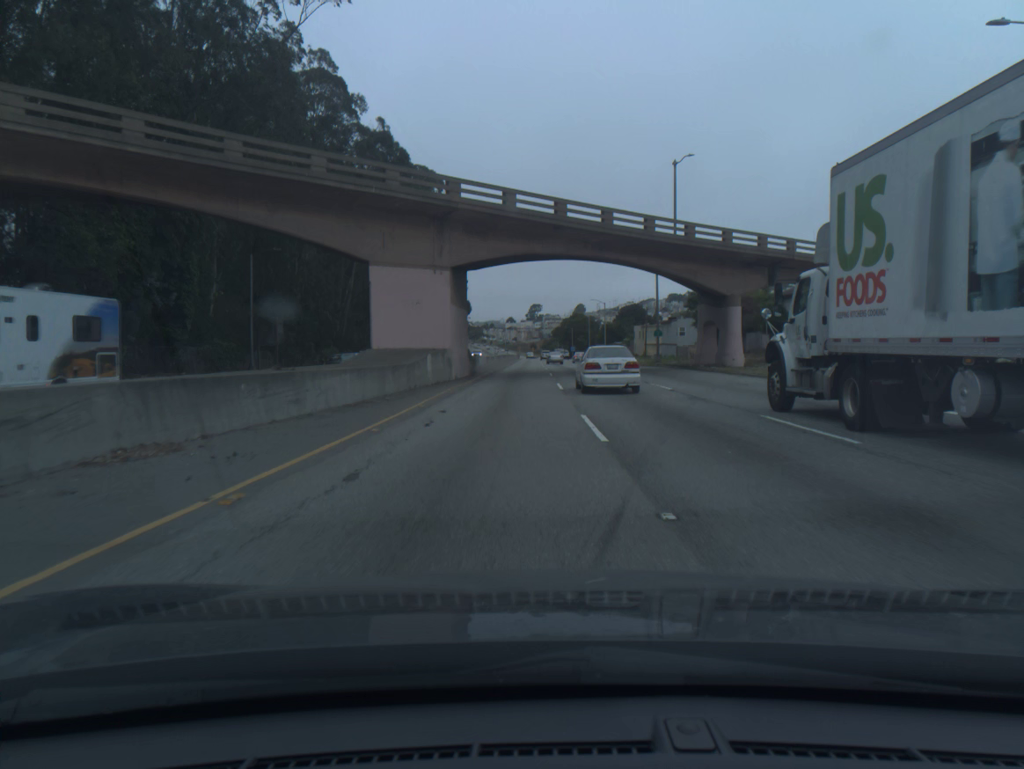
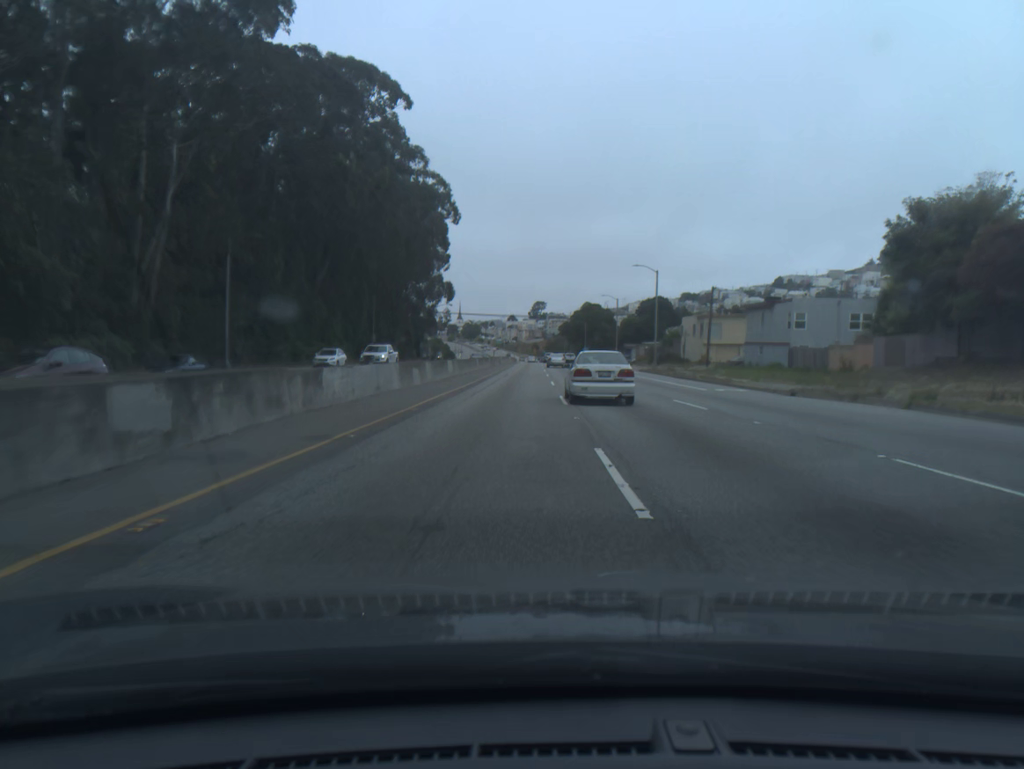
(-0.3, +49.4) m; 0°
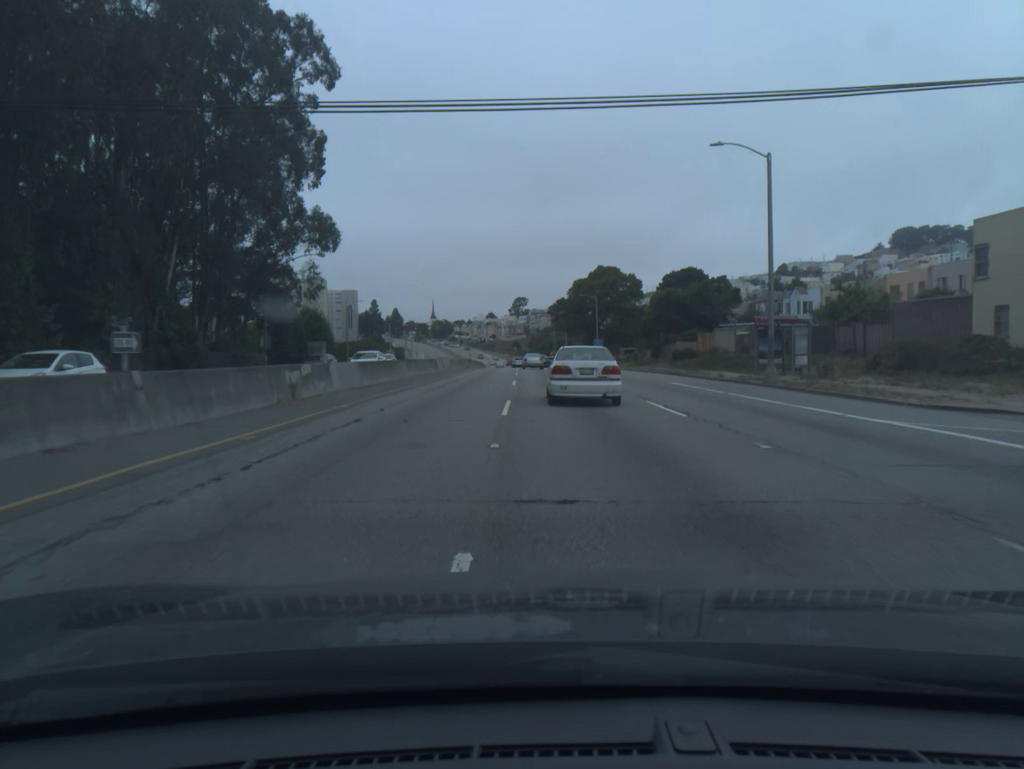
(+1.0, +79.0) m; +1°
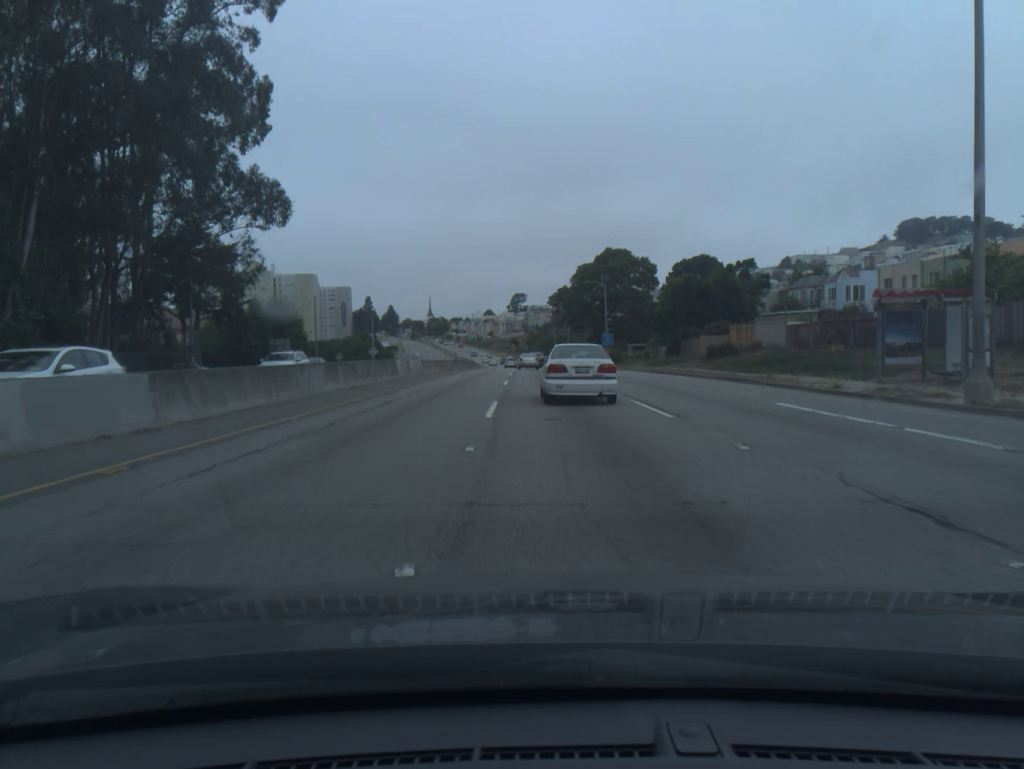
(0.0, +15.1) m; 0°
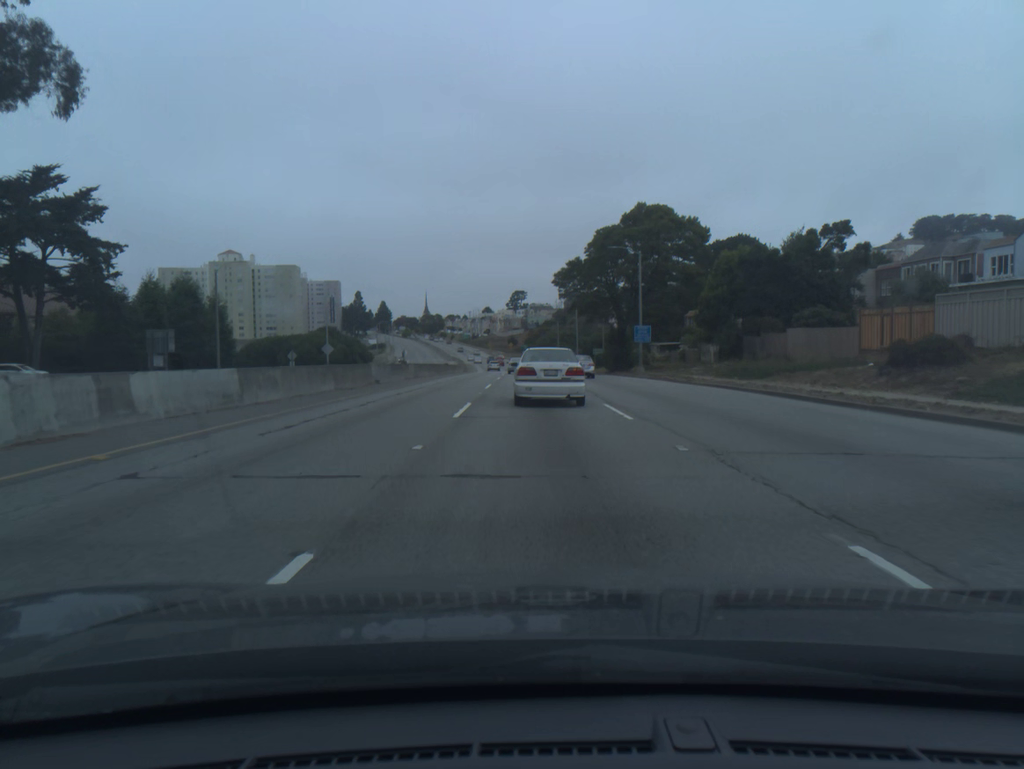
(0.0, +29.3) m; 0°
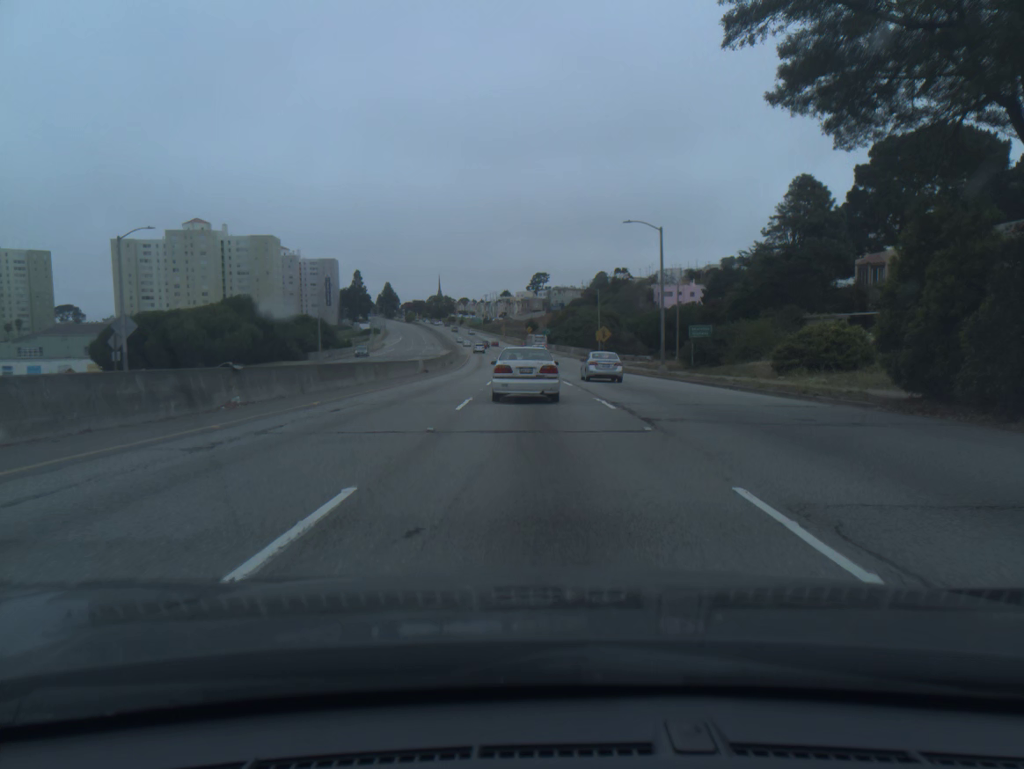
(-1.1, +57.0) m; -2°
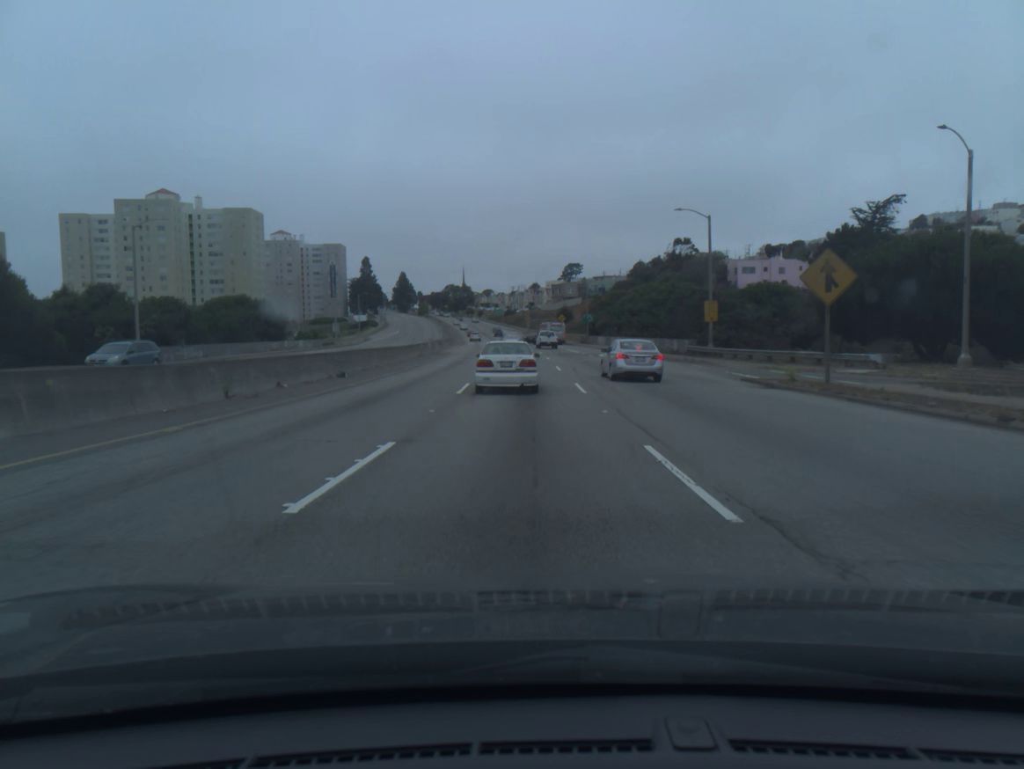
(-0.9, +55.6) m; -2°
